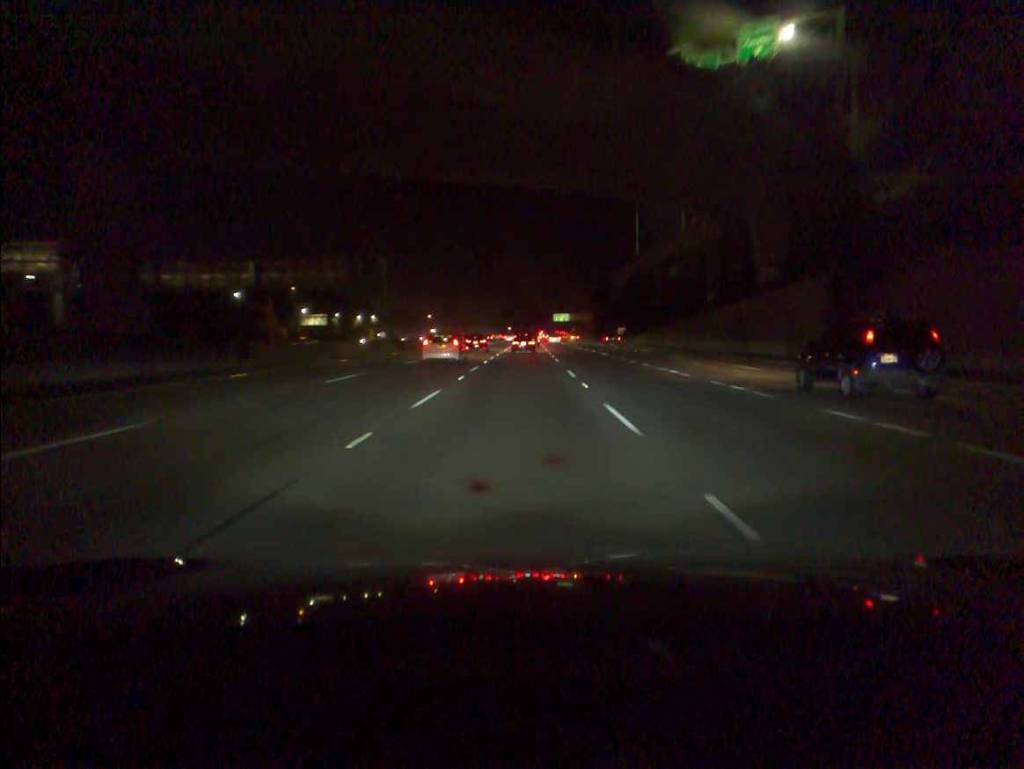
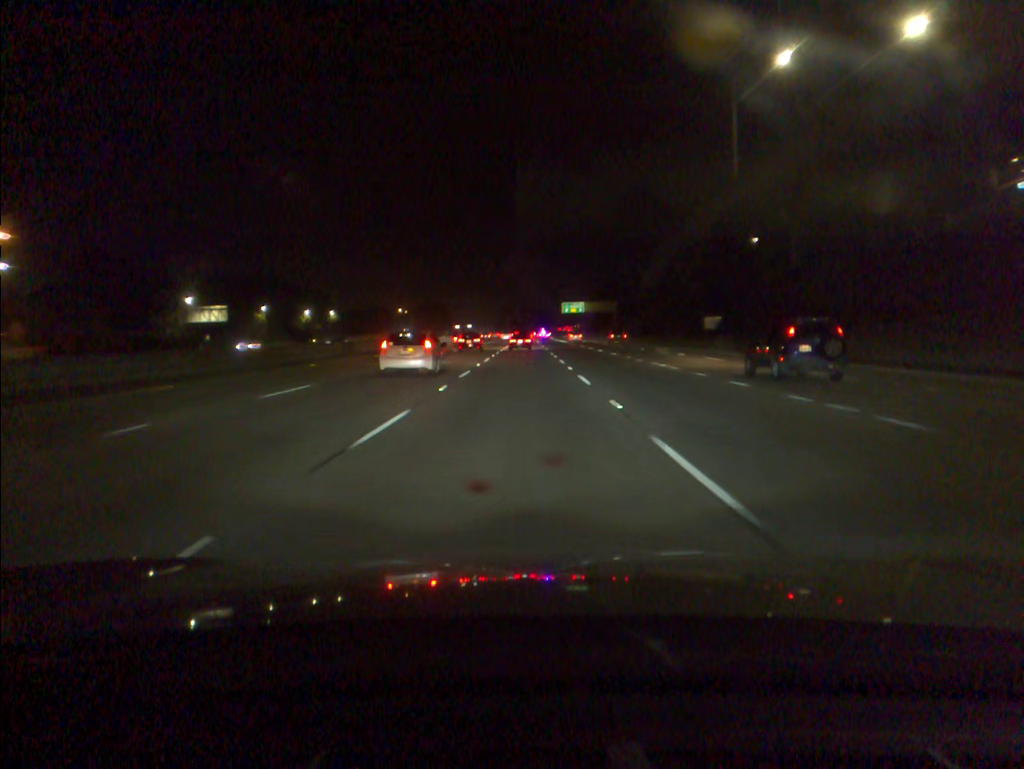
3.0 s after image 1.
(+0.5, +78.3) m; 0°
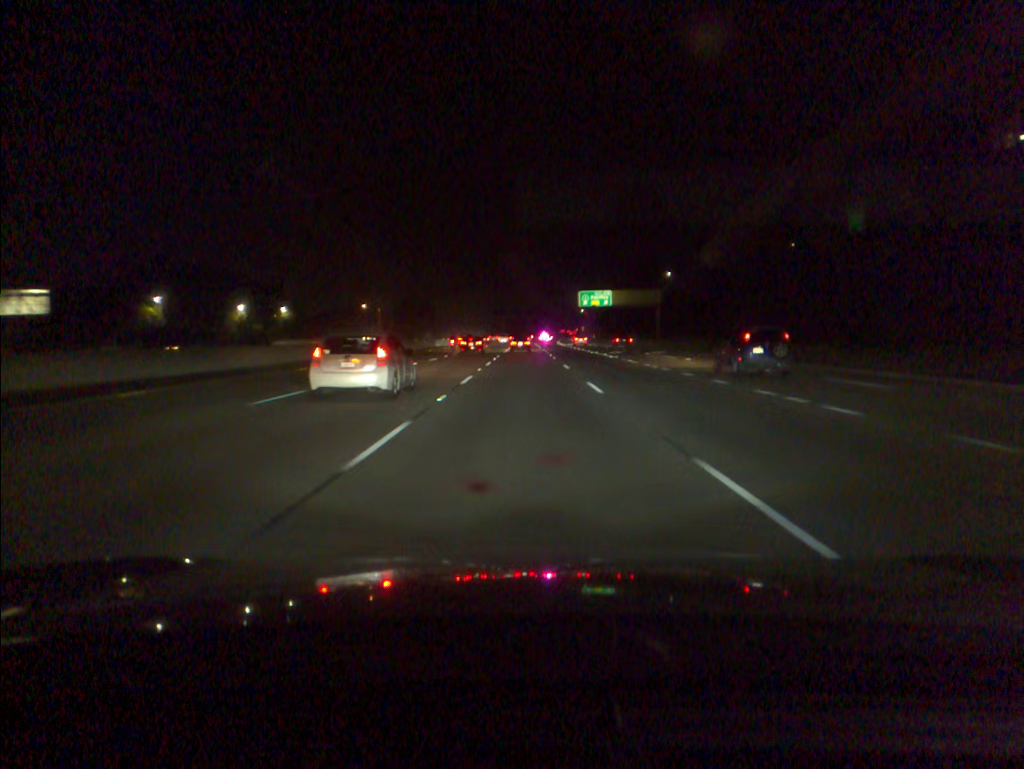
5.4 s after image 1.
(-0.1, +59.9) m; 0°
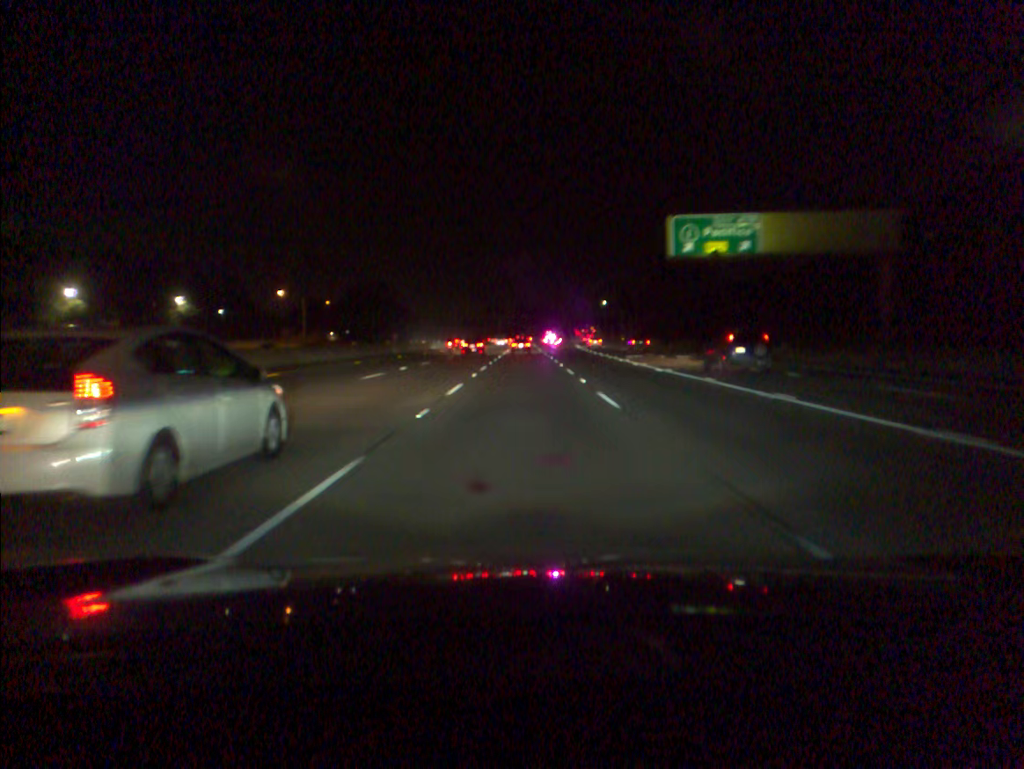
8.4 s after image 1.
(+0.1, +76.7) m; 0°
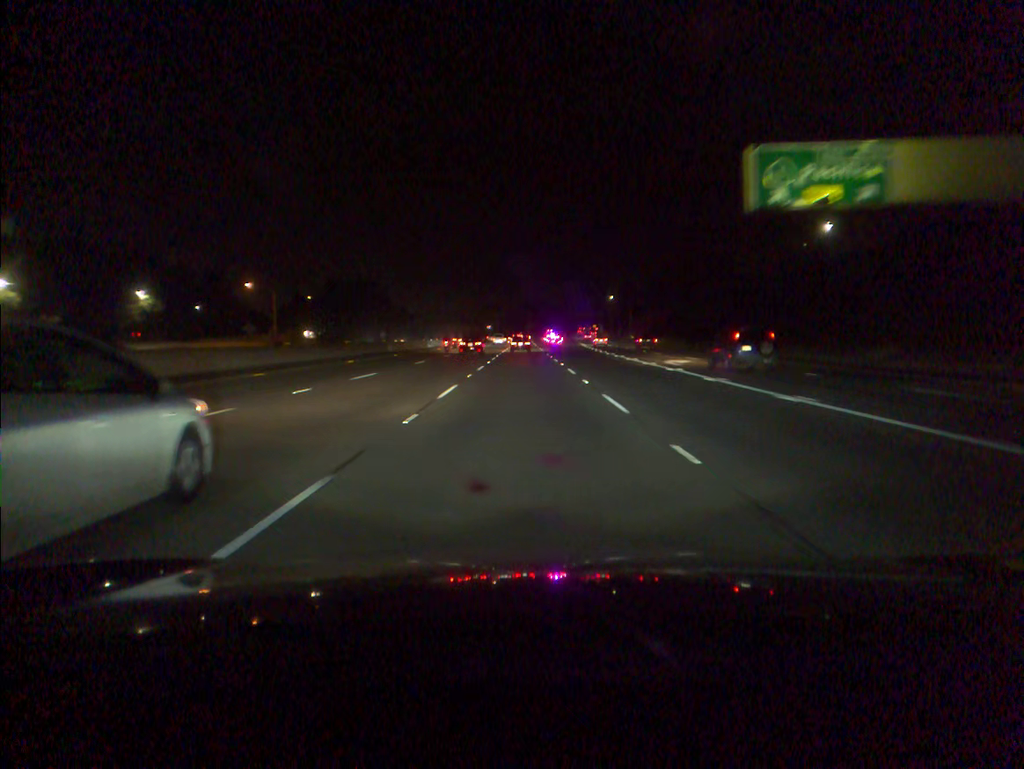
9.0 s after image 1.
(0.0, +15.8) m; 0°
